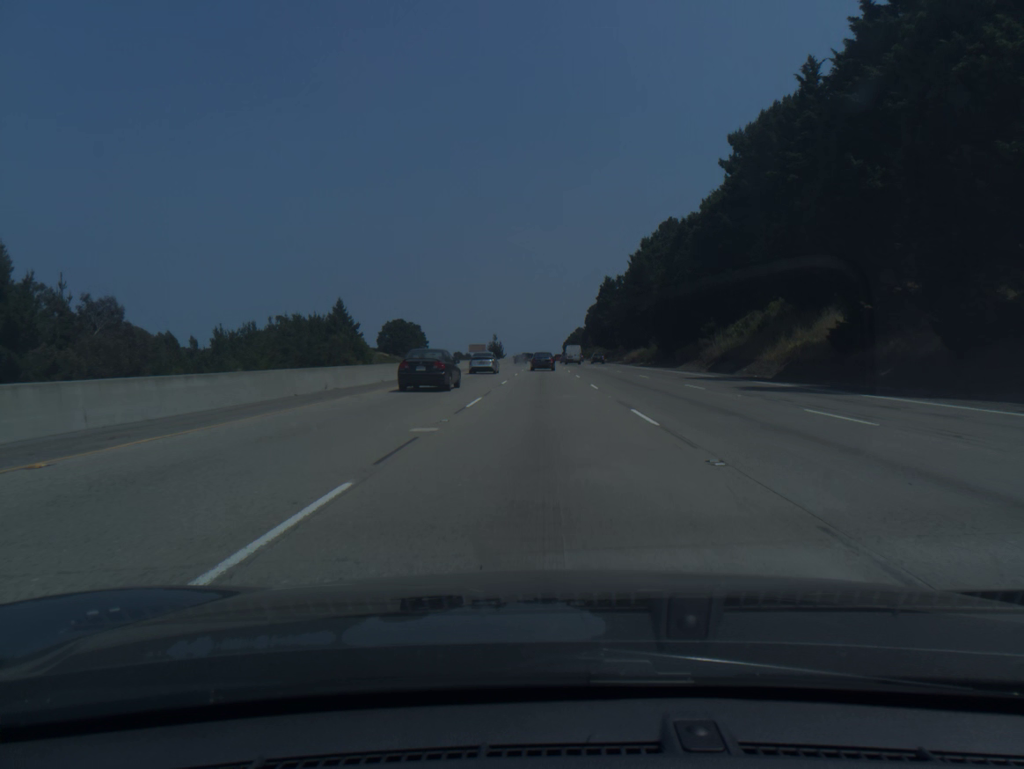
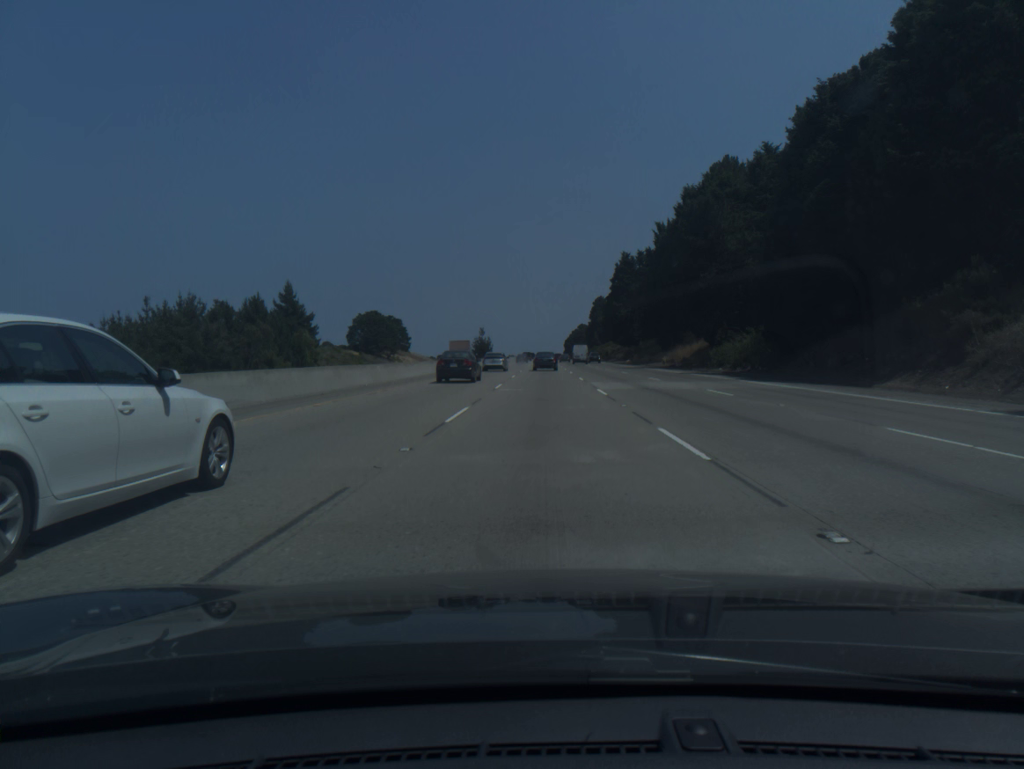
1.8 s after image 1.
(-0.1, +48.0) m; 0°
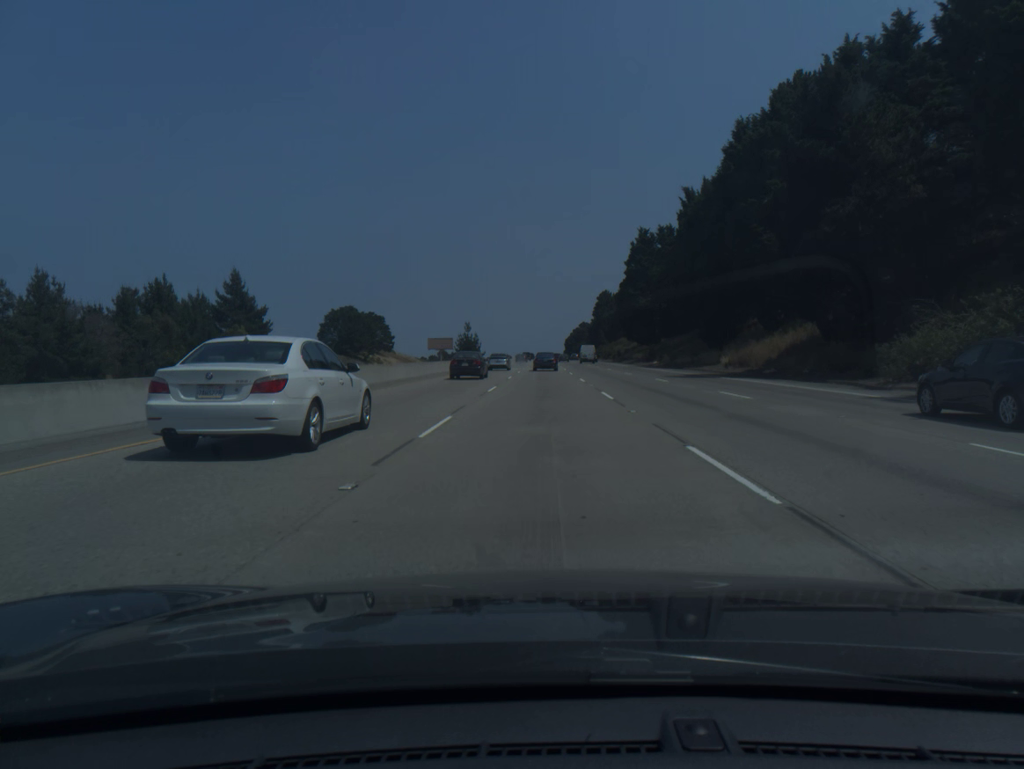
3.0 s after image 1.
(+0.1, +31.9) m; 0°
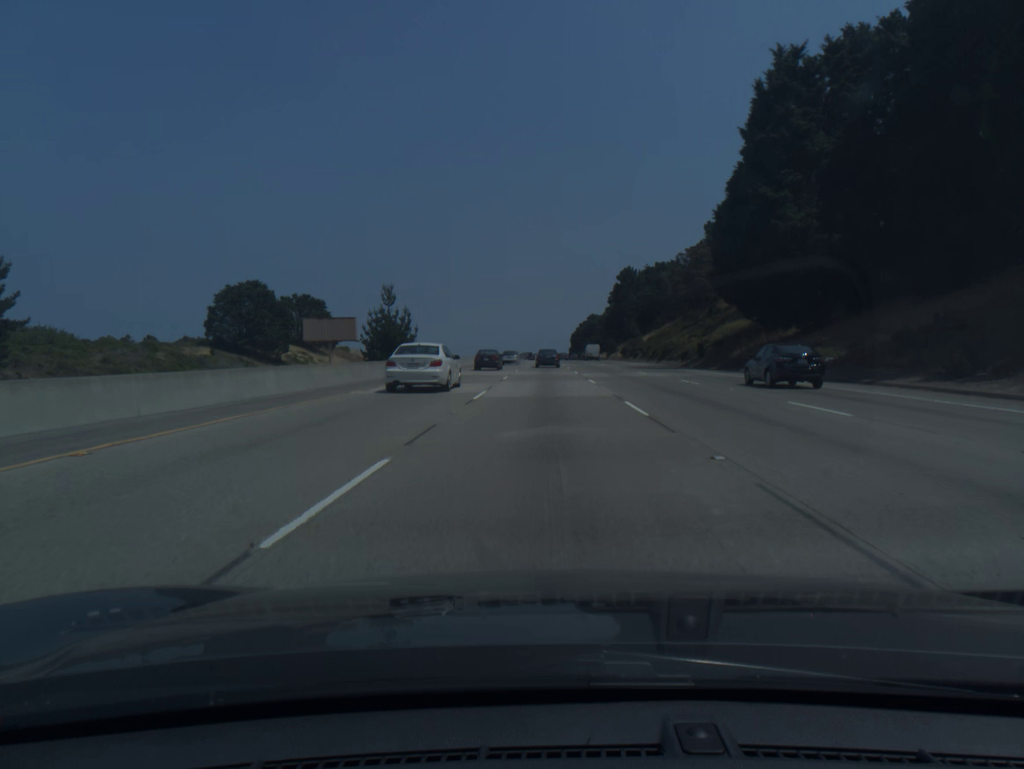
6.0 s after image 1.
(+0.1, +79.9) m; 0°
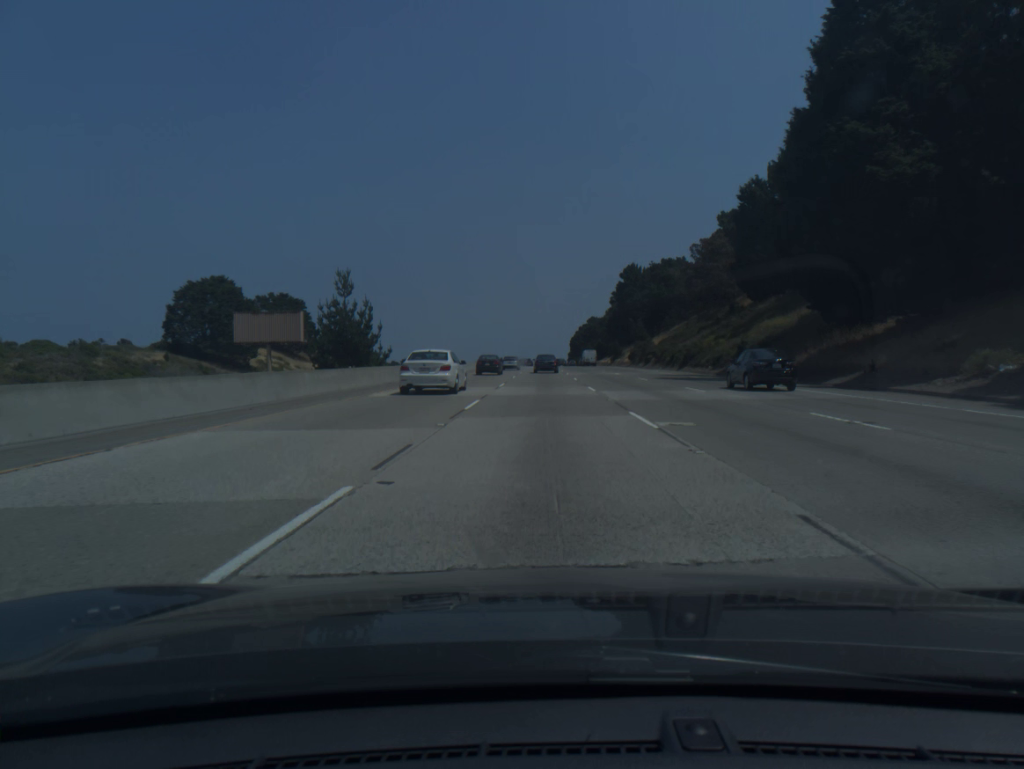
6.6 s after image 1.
(0.0, +16.0) m; 0°
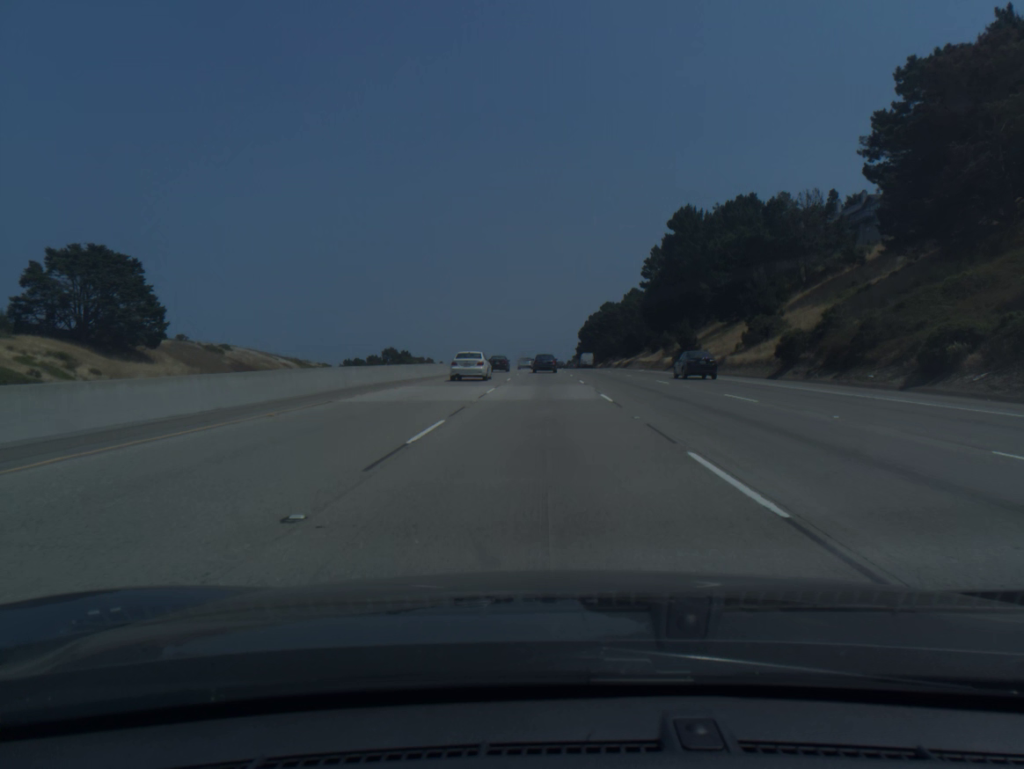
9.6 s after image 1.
(0.0, +80.2) m; 0°
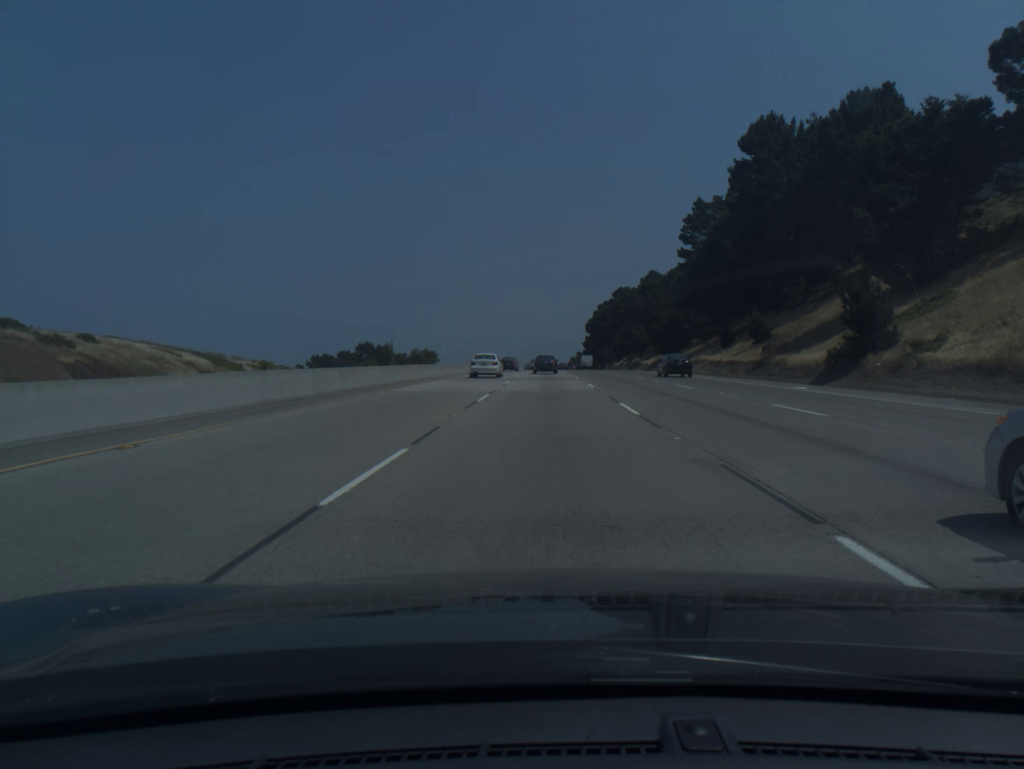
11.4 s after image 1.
(-0.2, +48.4) m; 0°
